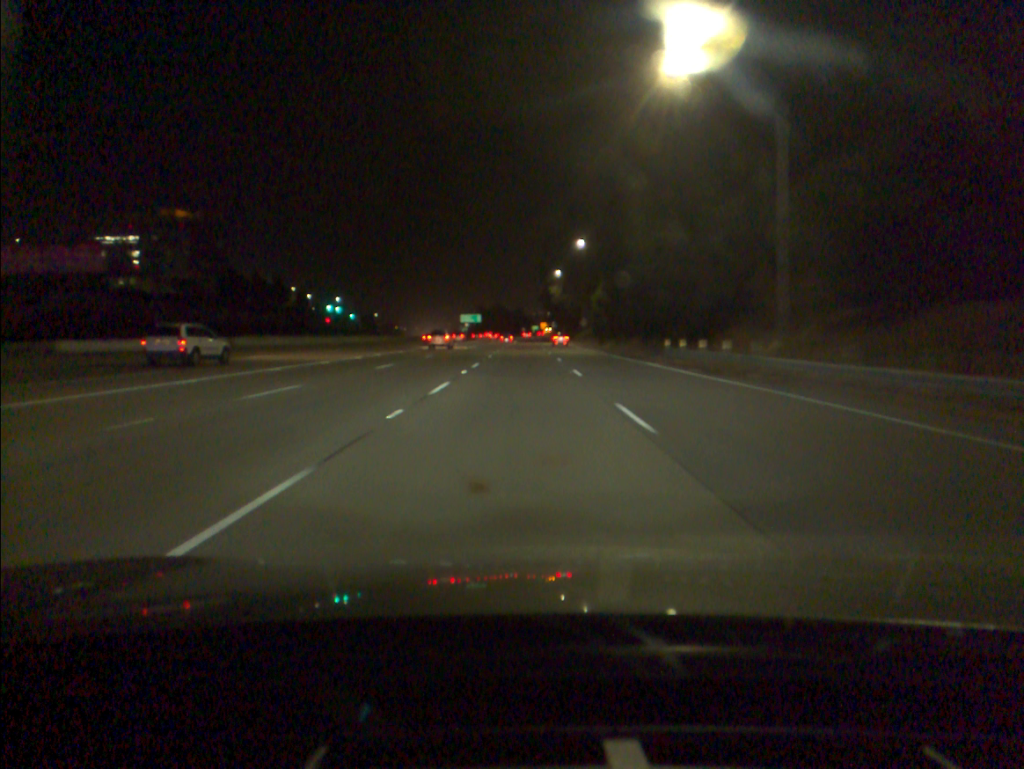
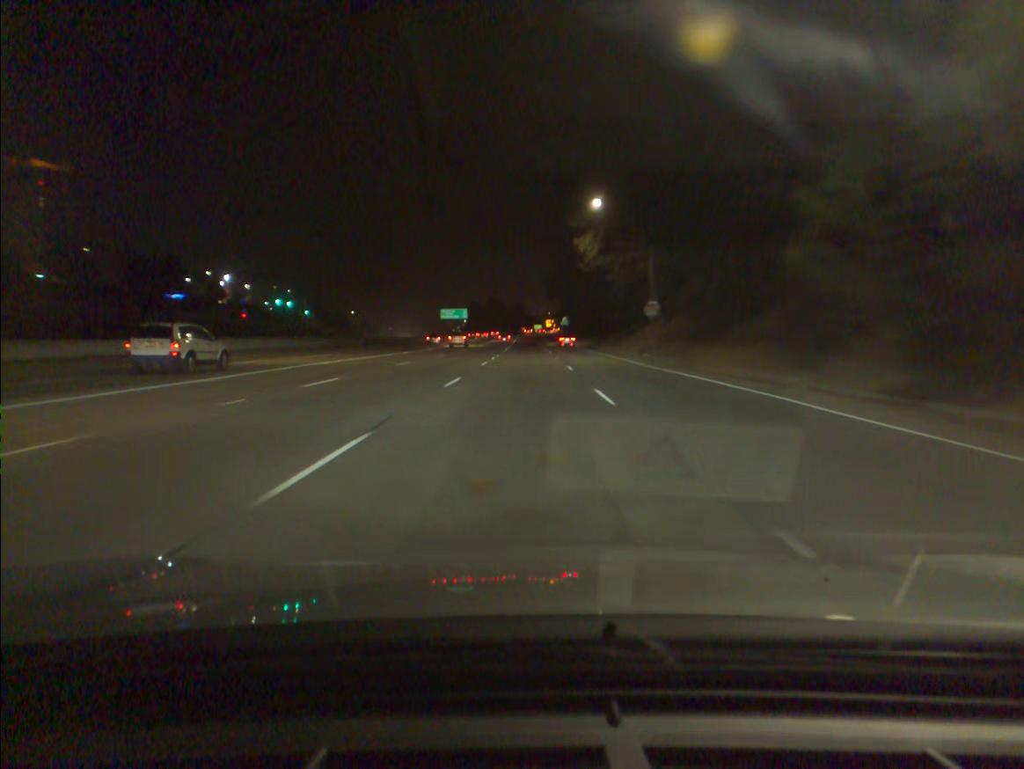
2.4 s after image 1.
(-0.3, +68.3) m; 0°
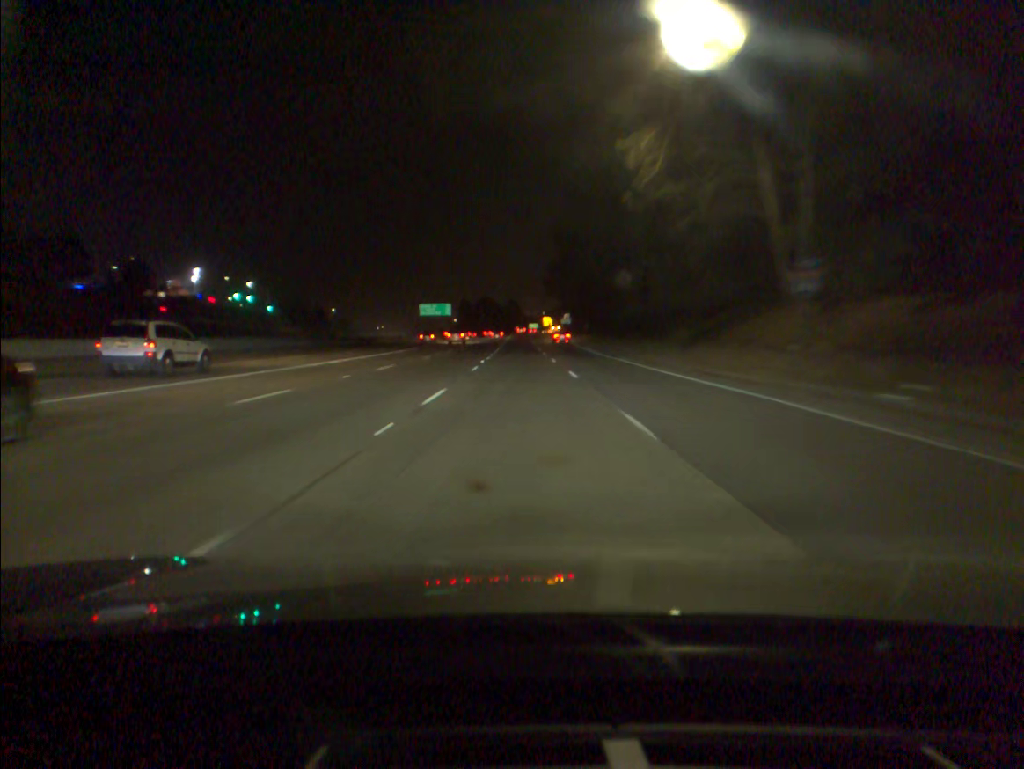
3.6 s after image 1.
(+0.1, +34.1) m; 0°
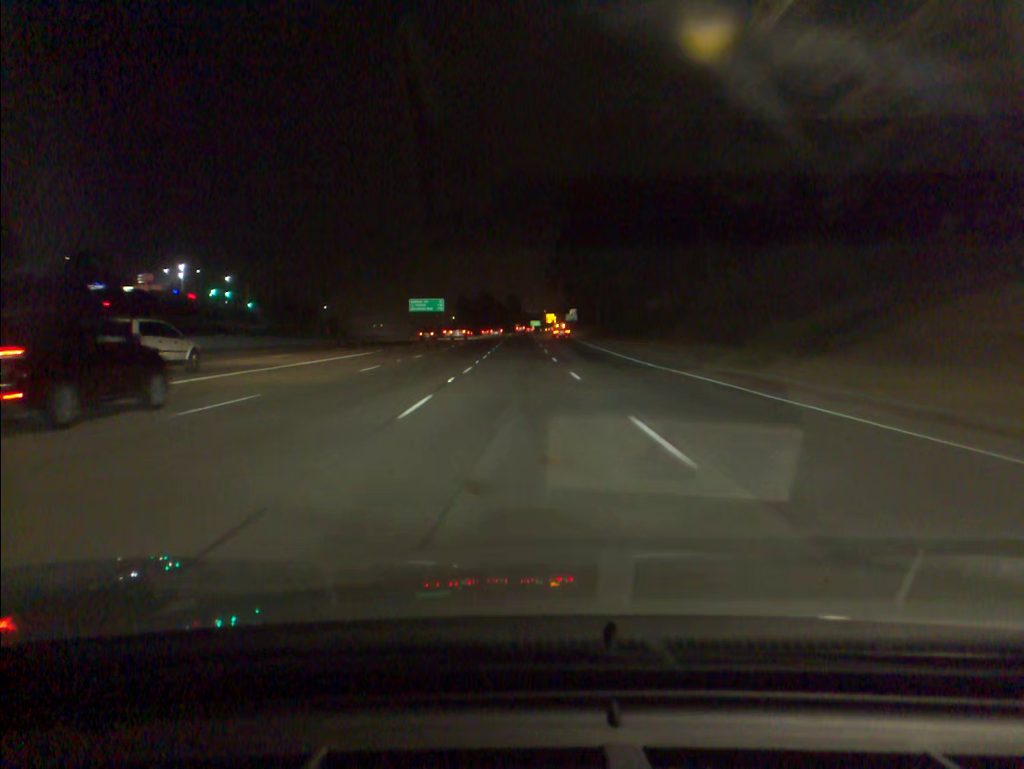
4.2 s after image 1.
(0.0, +17.1) m; 0°
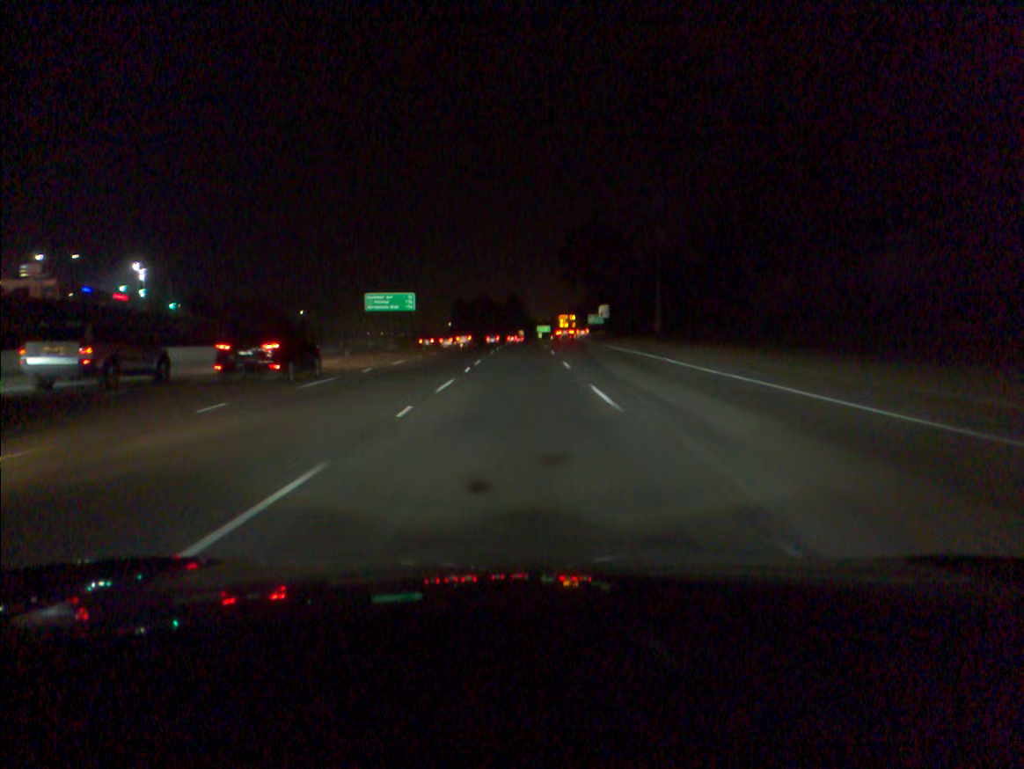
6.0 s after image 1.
(-0.1, +51.5) m; 0°
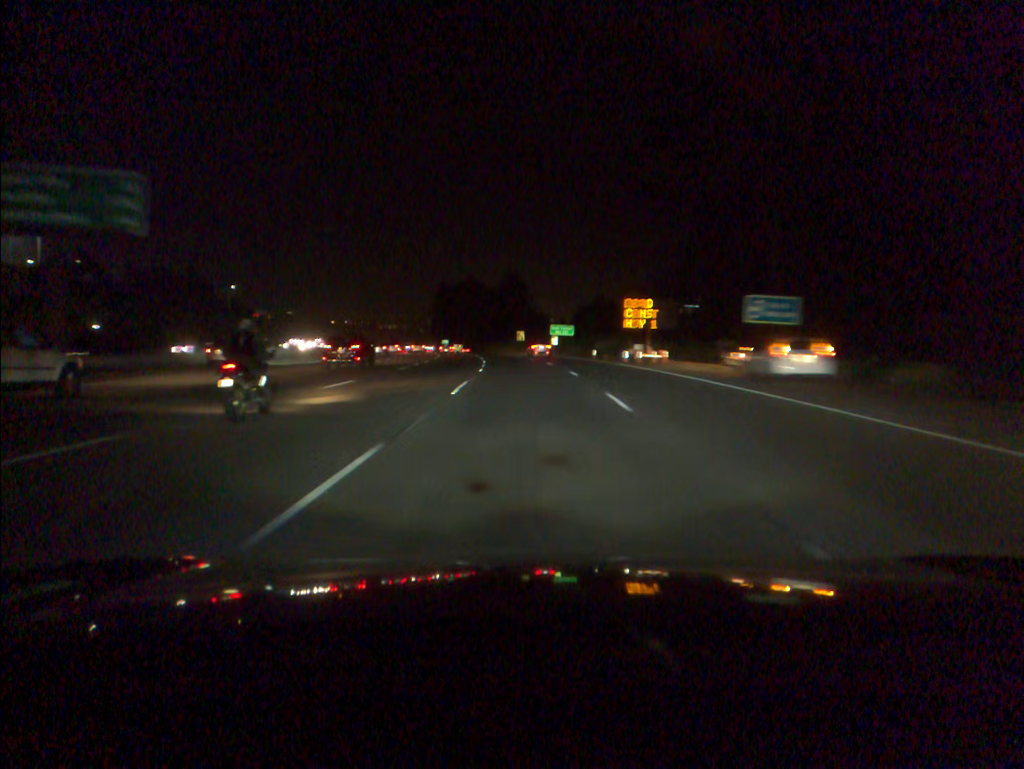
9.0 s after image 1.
(-0.1, +86.1) m; 0°
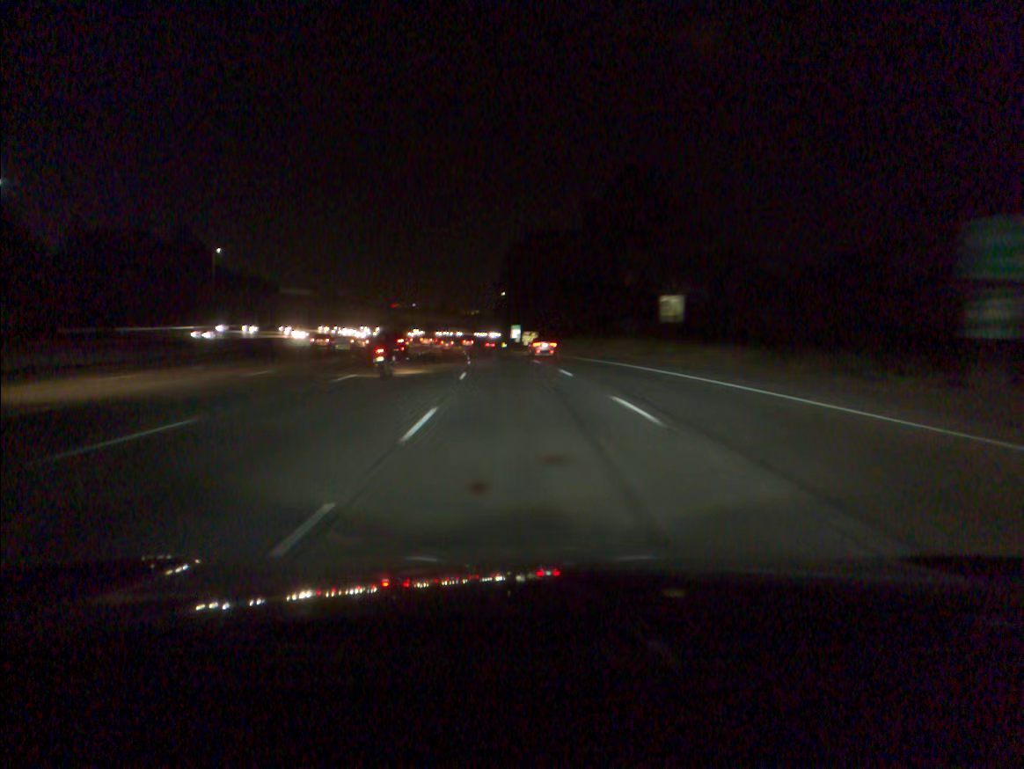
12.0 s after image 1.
(-3.7, +86.3) m; -6°
